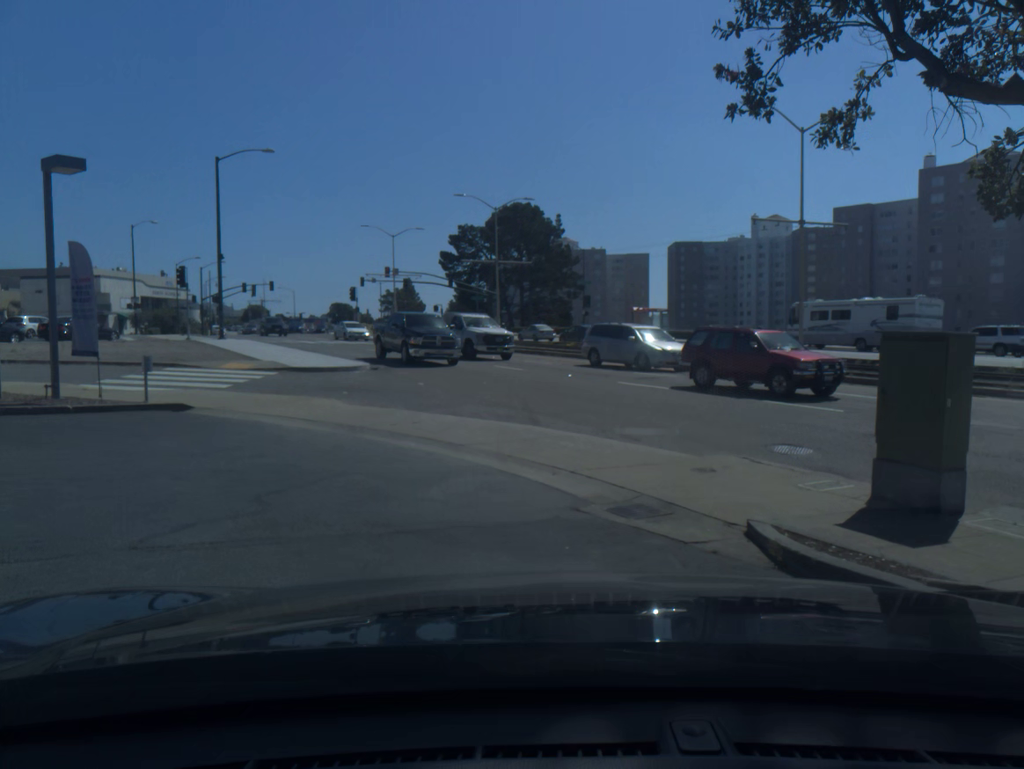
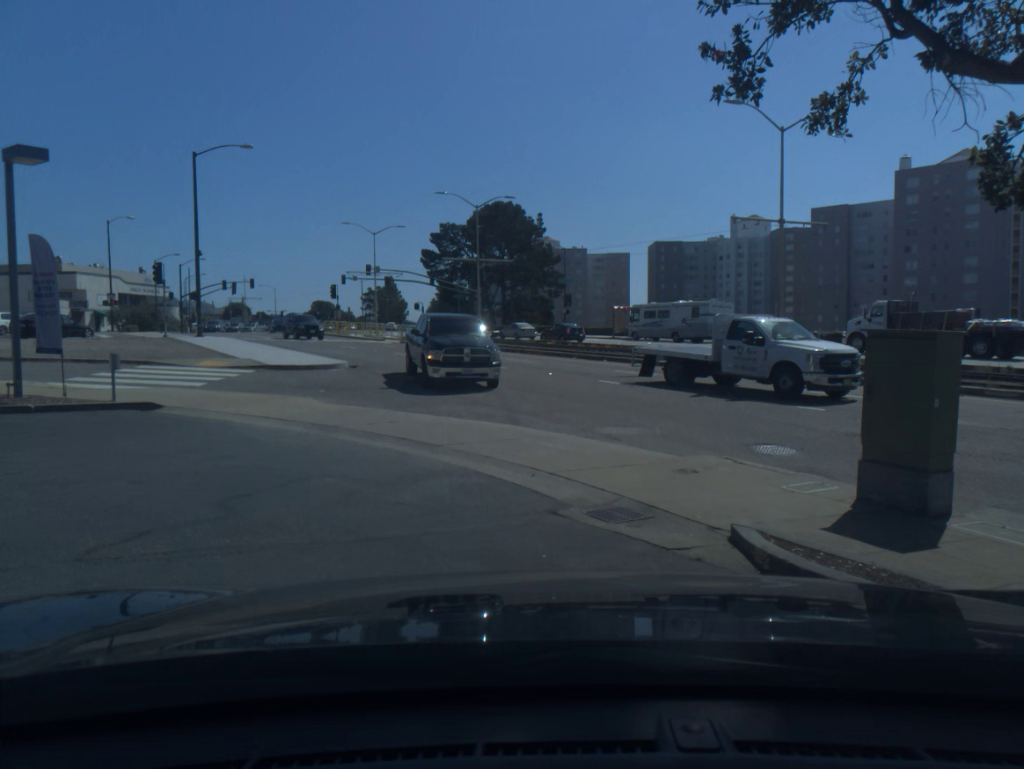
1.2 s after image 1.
(0.0, +0.3) m; +1°
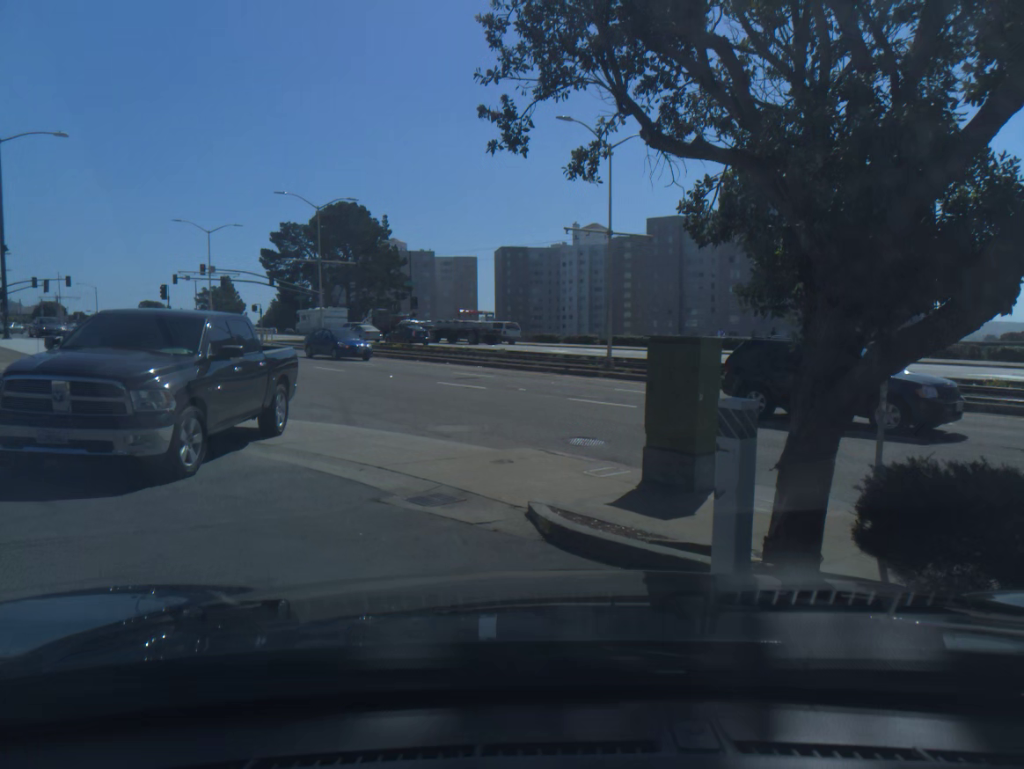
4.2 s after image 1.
(+0.4, -1.0) m; +11°
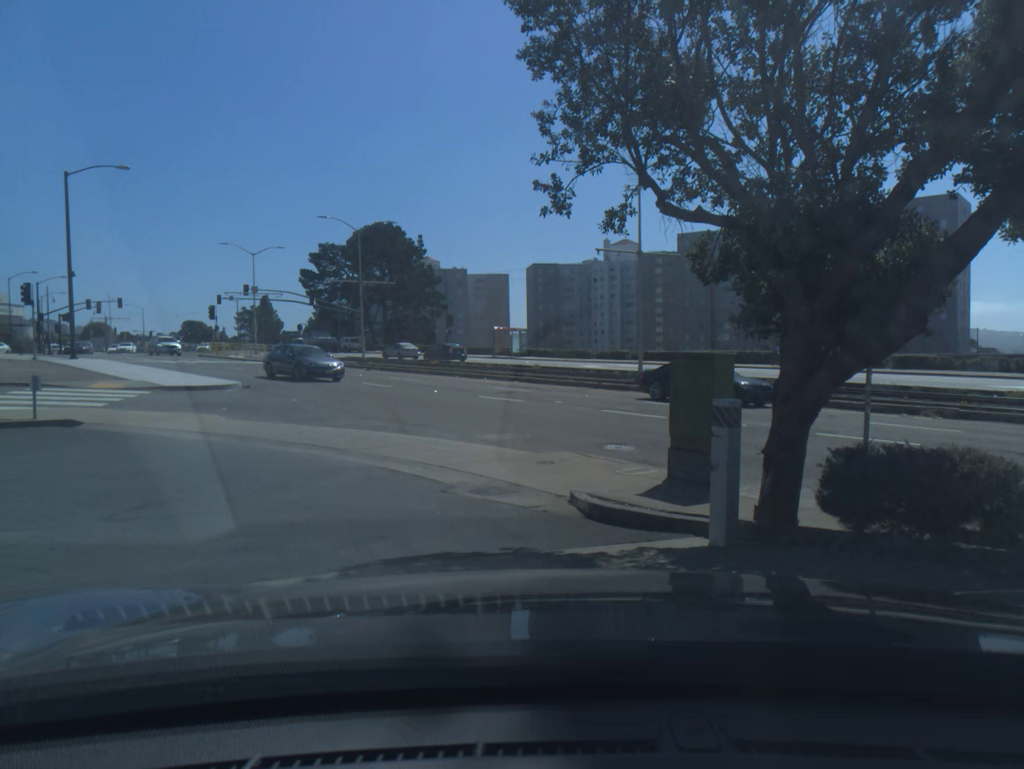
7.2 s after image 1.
(-0.1, -1.7) m; -2°
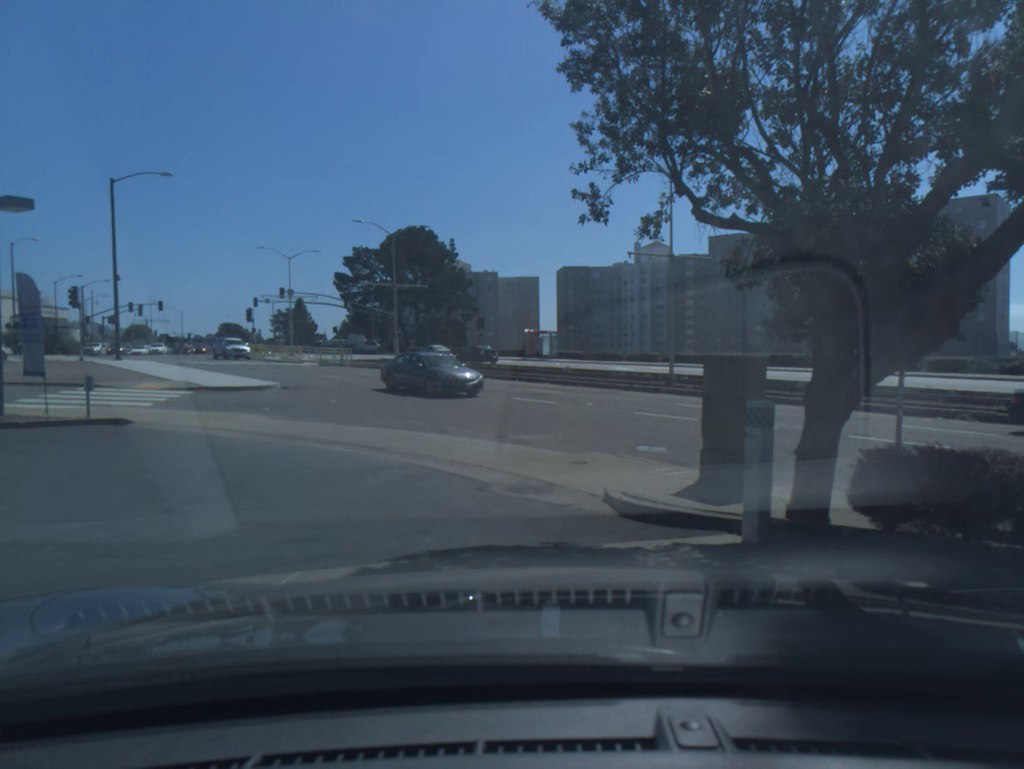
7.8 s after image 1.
(-0.1, -0.2) m; -2°
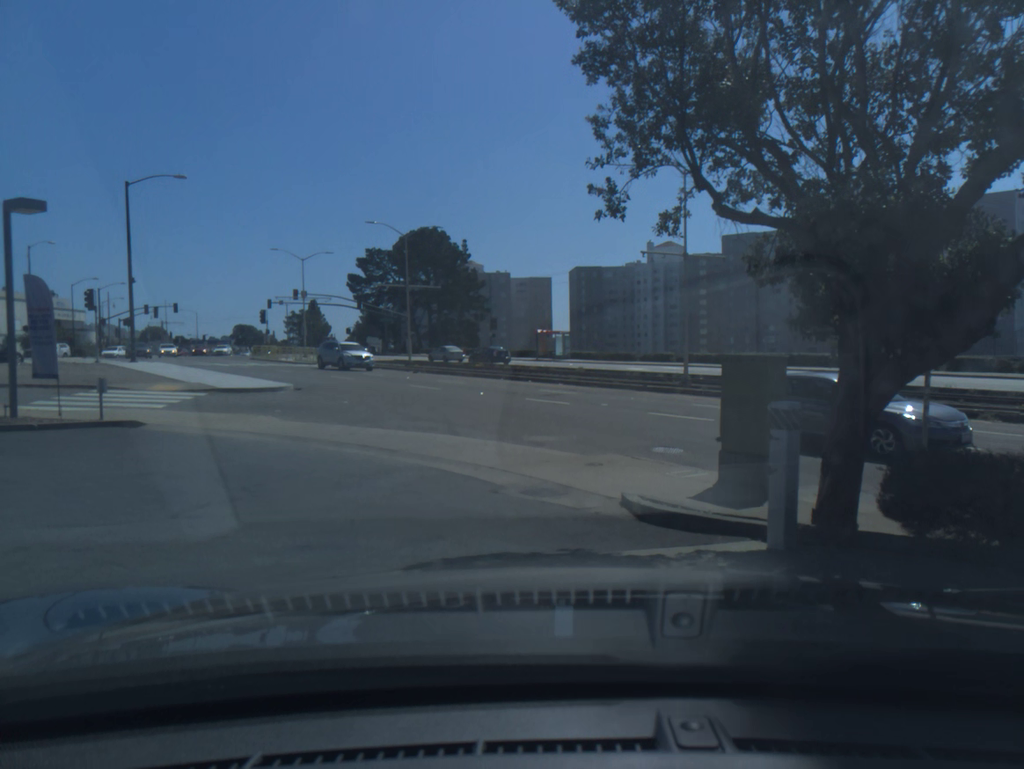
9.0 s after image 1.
(0.0, +0.2) m; -1°
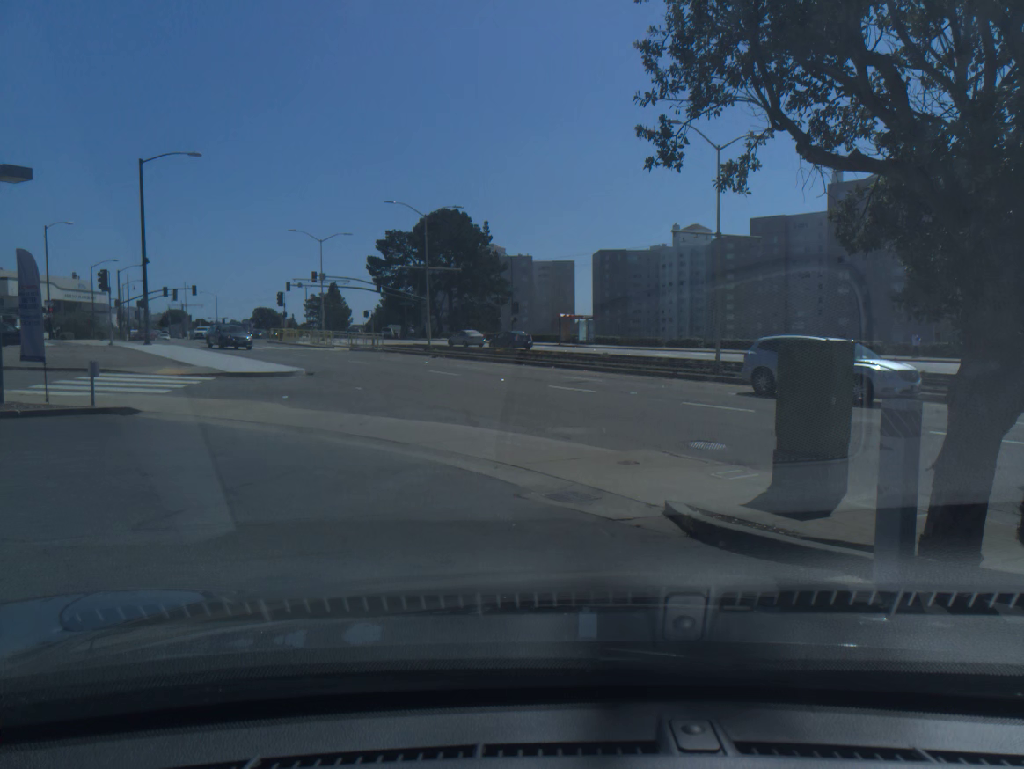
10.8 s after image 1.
(-0.1, +1.2) m; -2°
